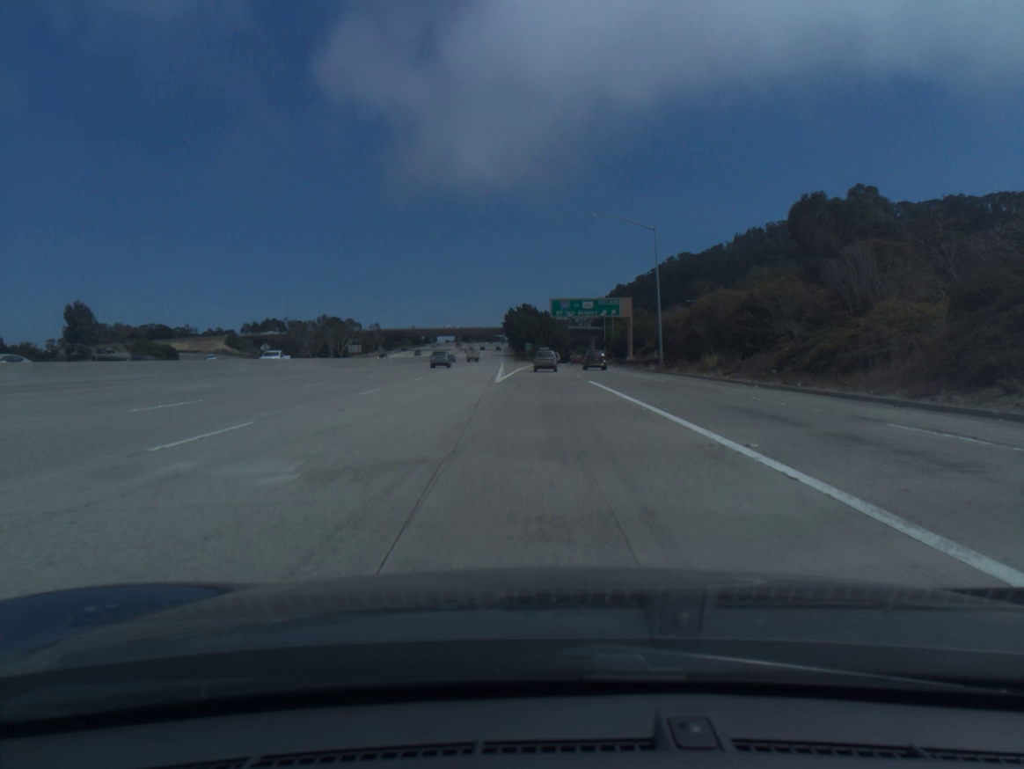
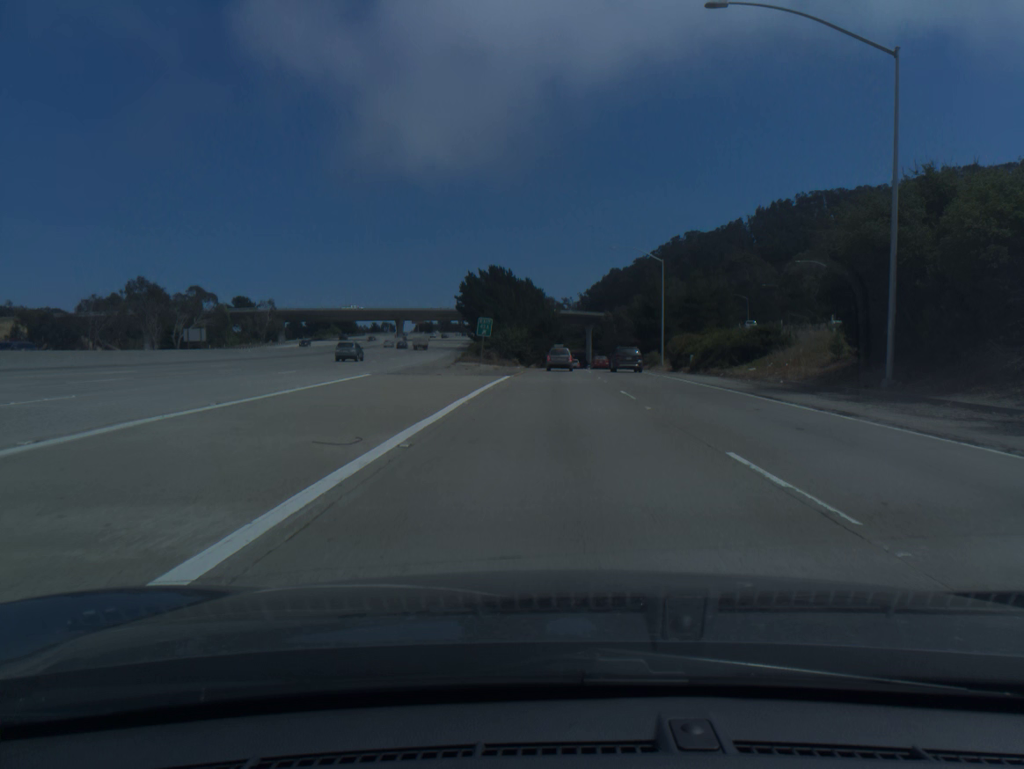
(+0.6, +96.9) m; +1°
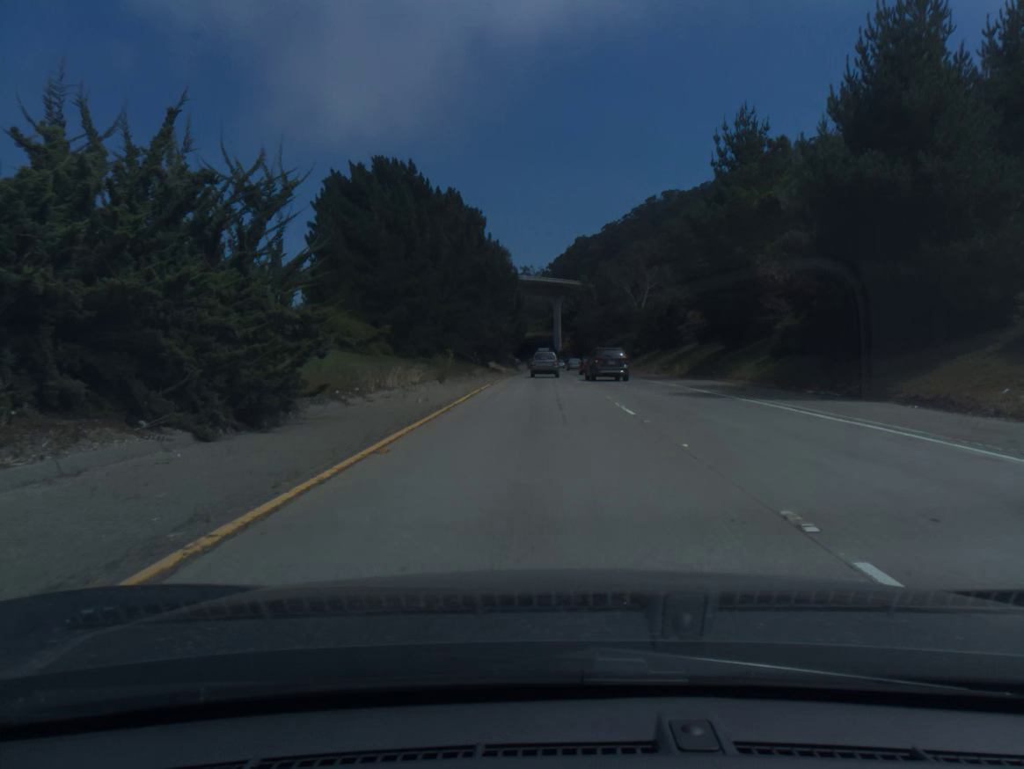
(+2.5, +74.8) m; +3°
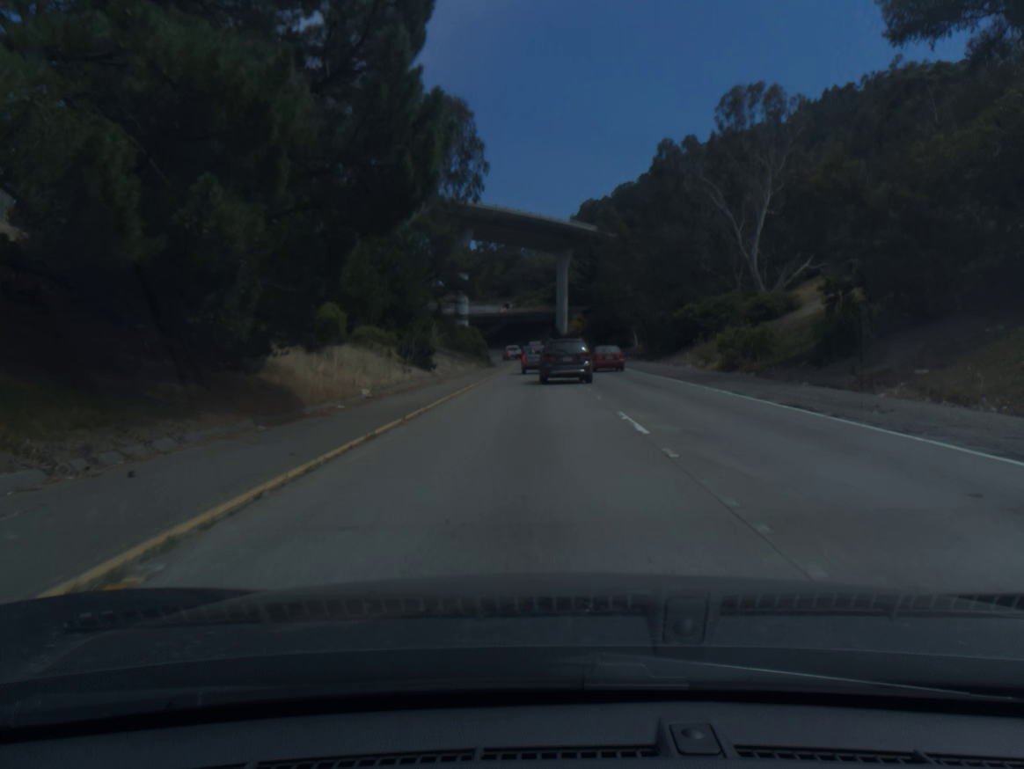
(+0.4, +72.8) m; 0°
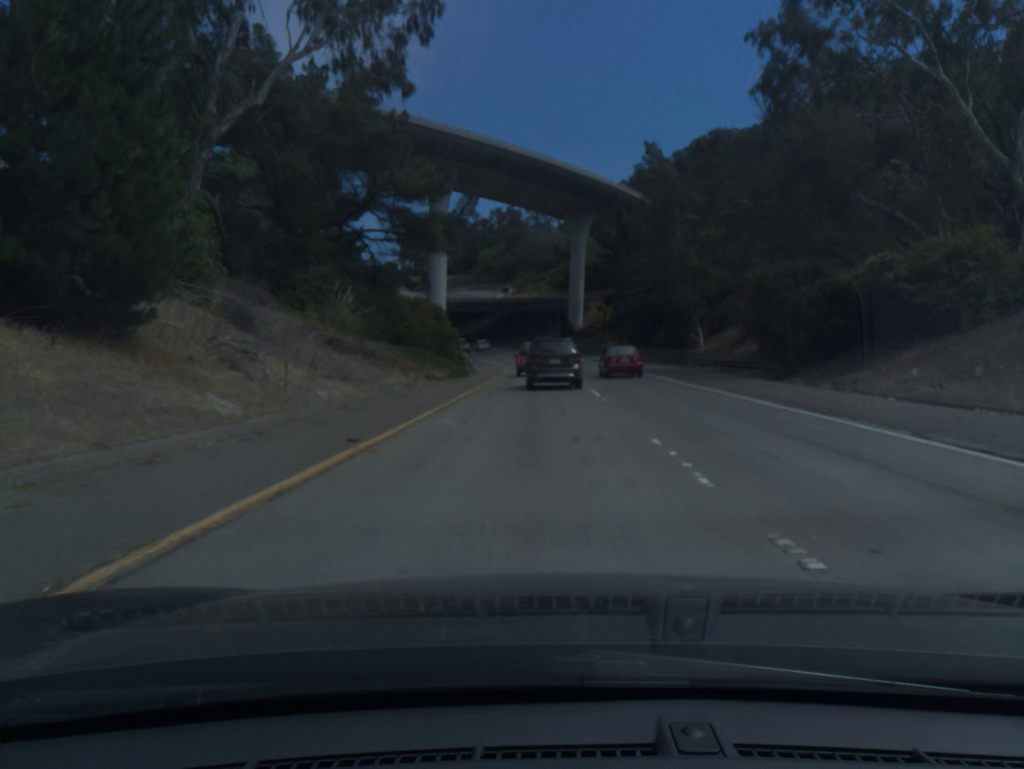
(-0.1, +33.6) m; 0°
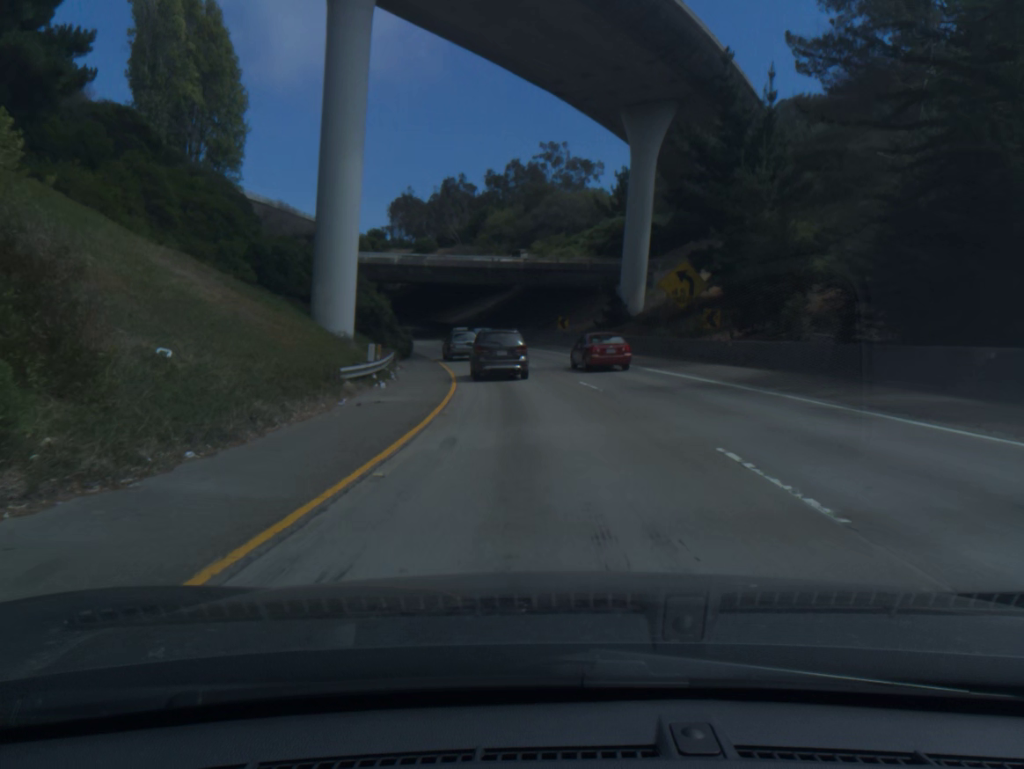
(-0.3, +46.5) m; -1°
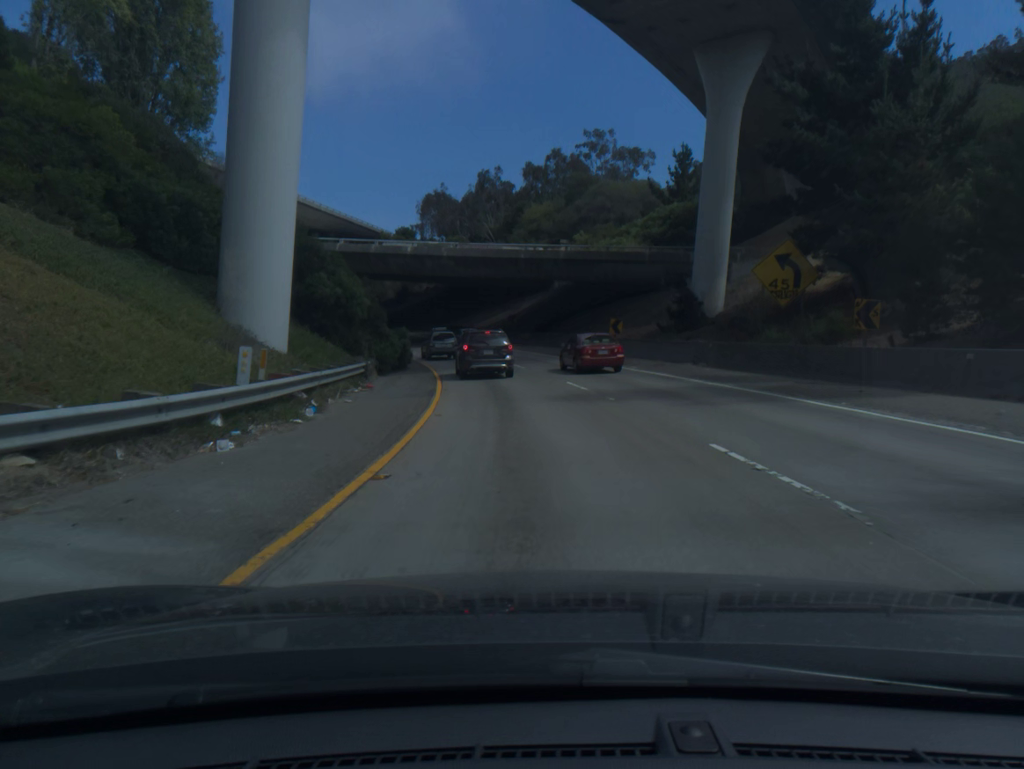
(-0.3, +14.5) m; -3°
